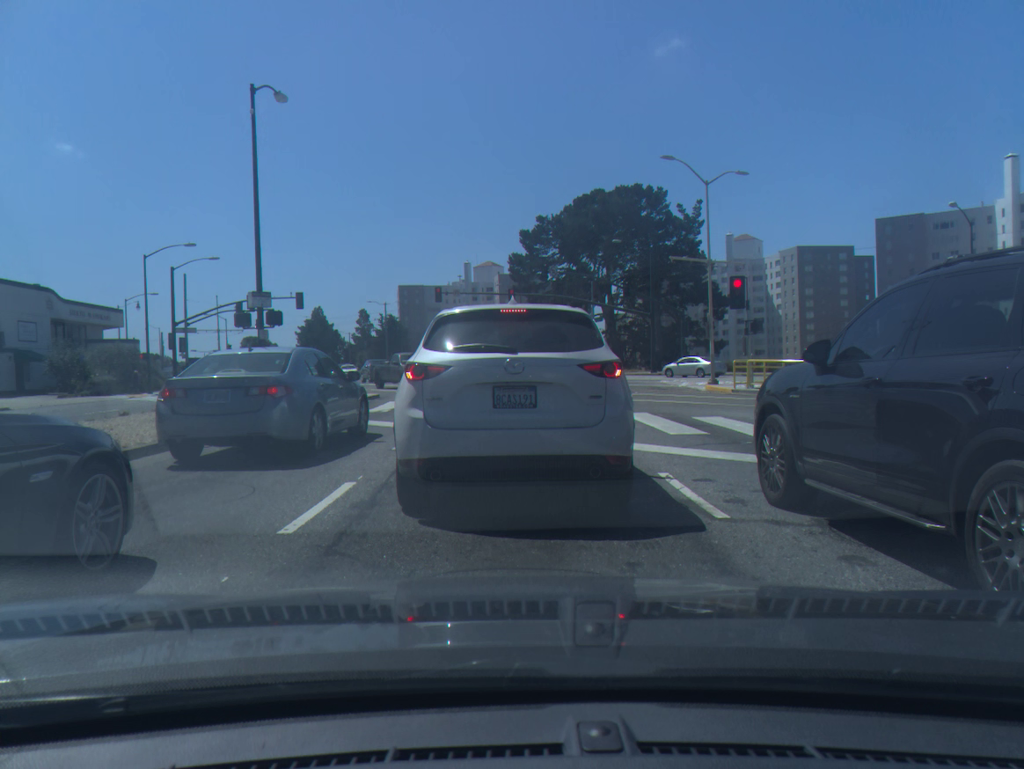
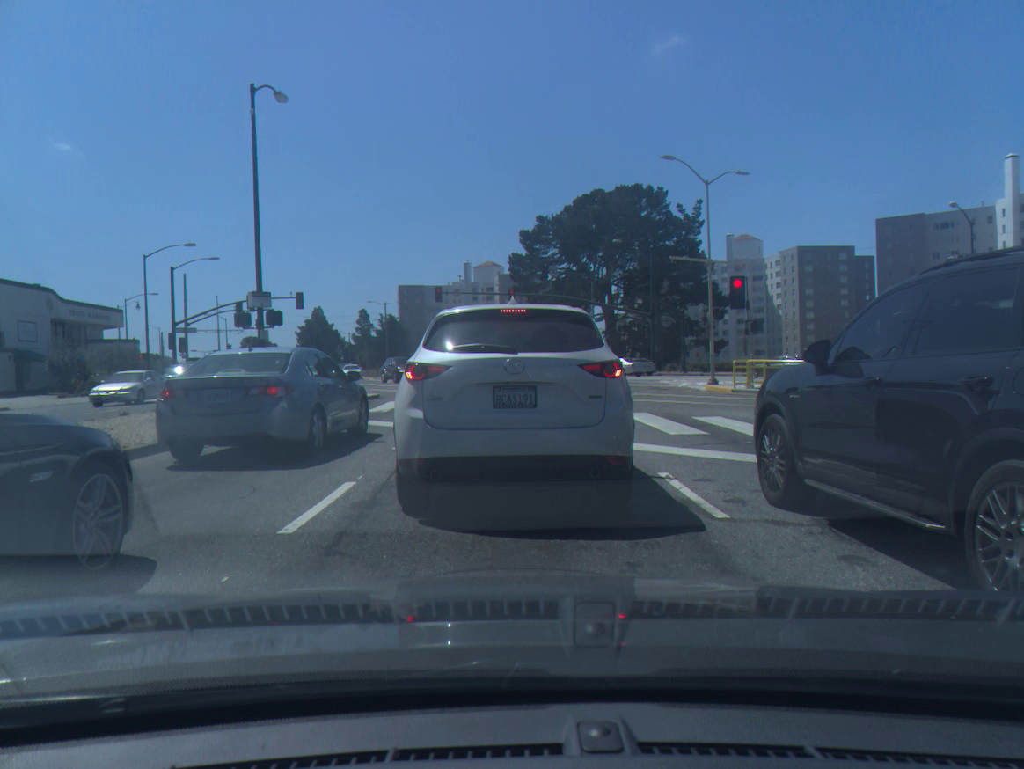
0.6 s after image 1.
(0.0, 0.0) m; 0°
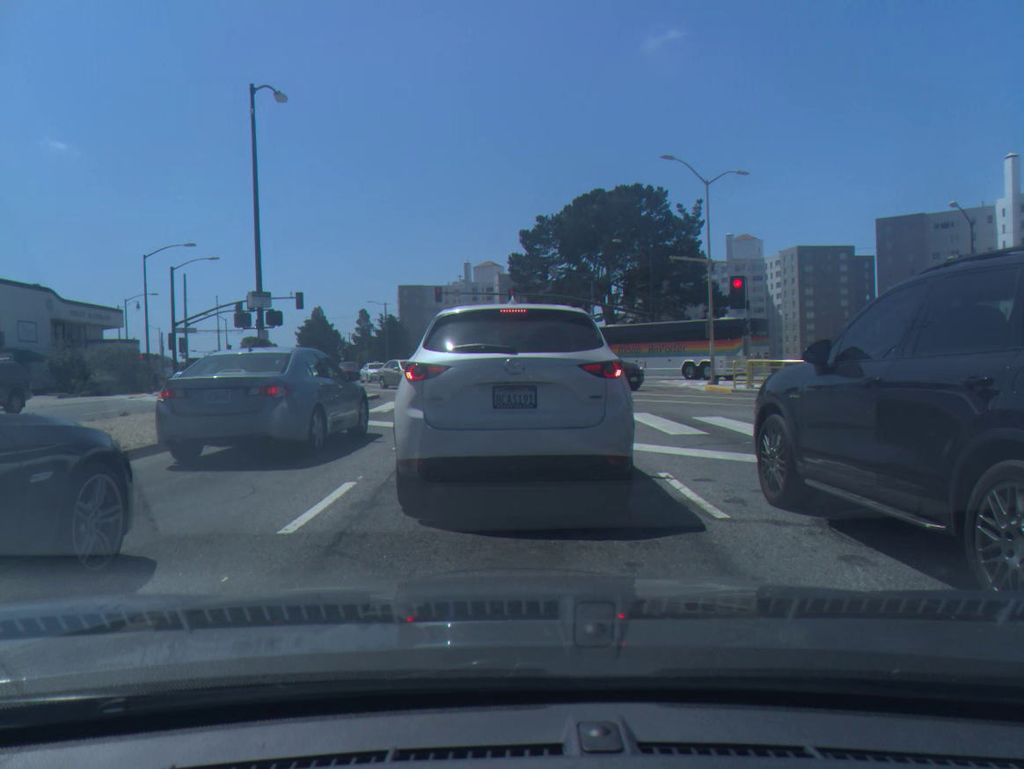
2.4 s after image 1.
(0.0, 0.0) m; 0°
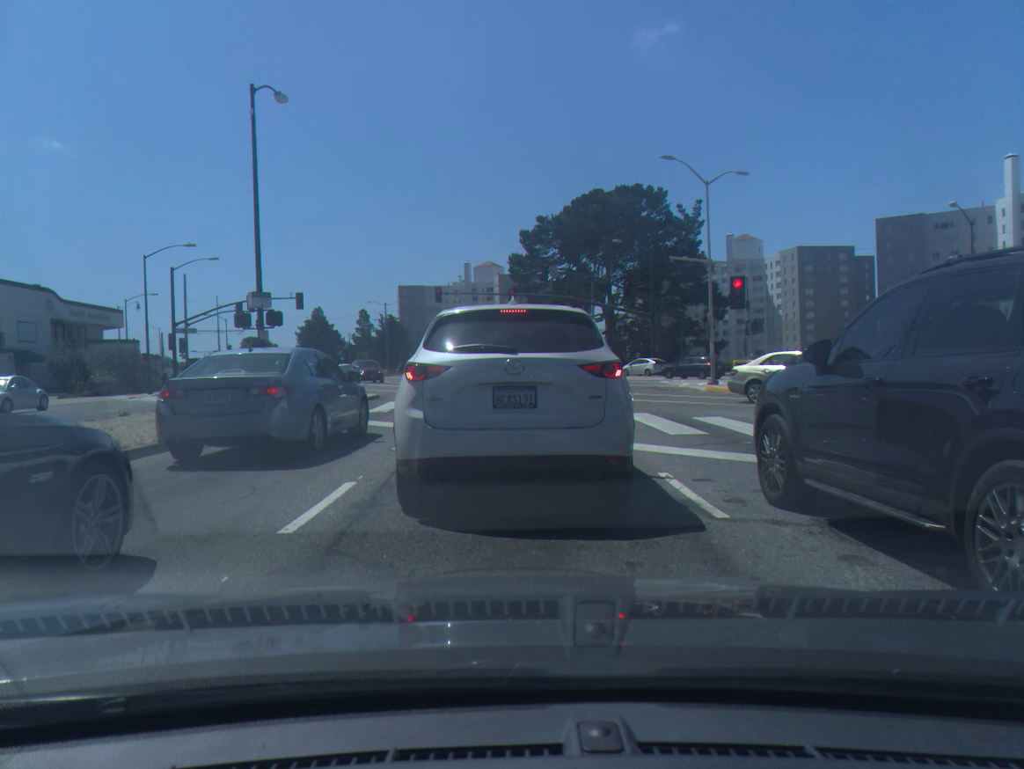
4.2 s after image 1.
(0.0, 0.0) m; 0°
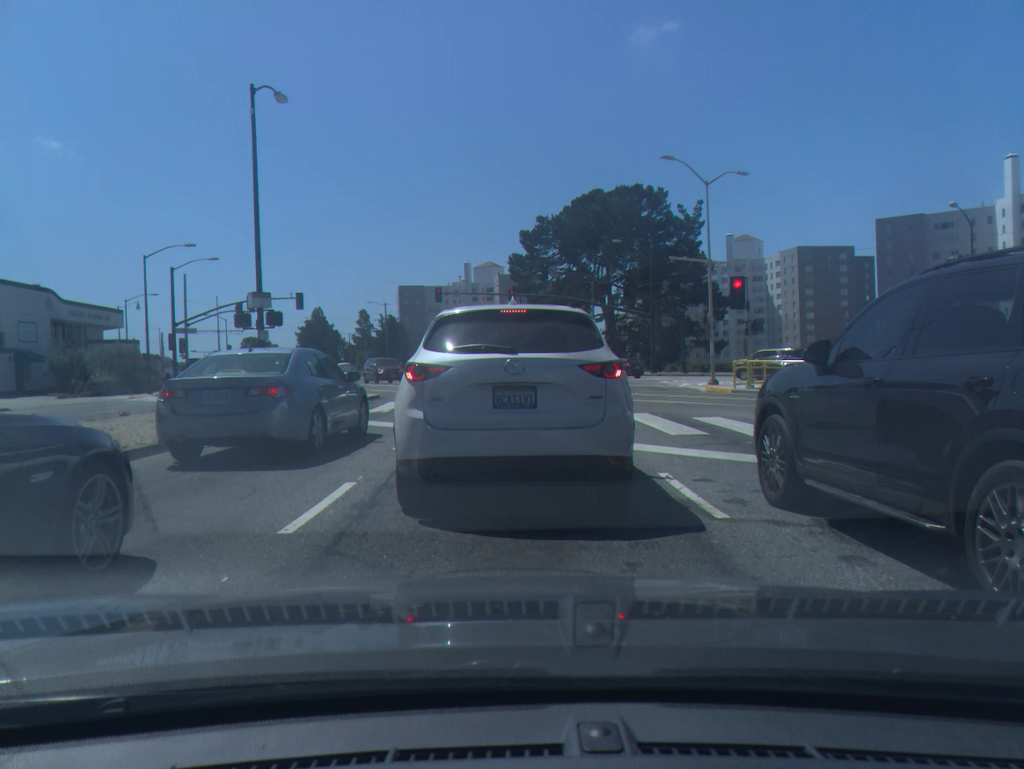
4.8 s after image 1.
(0.0, 0.0) m; 0°
